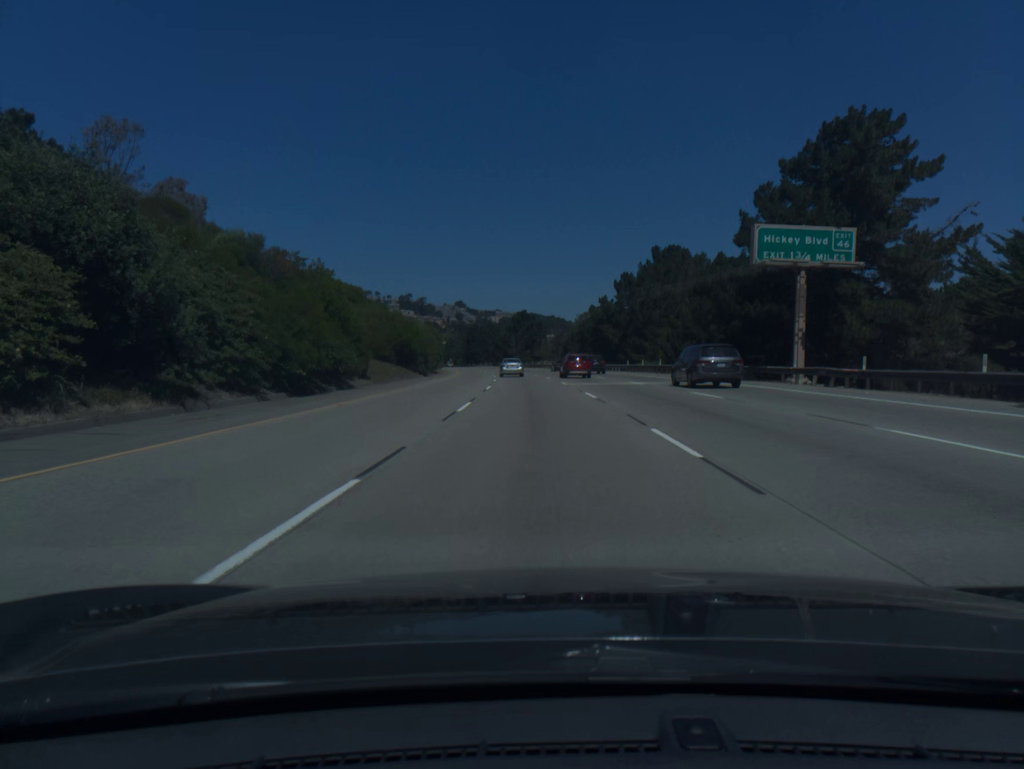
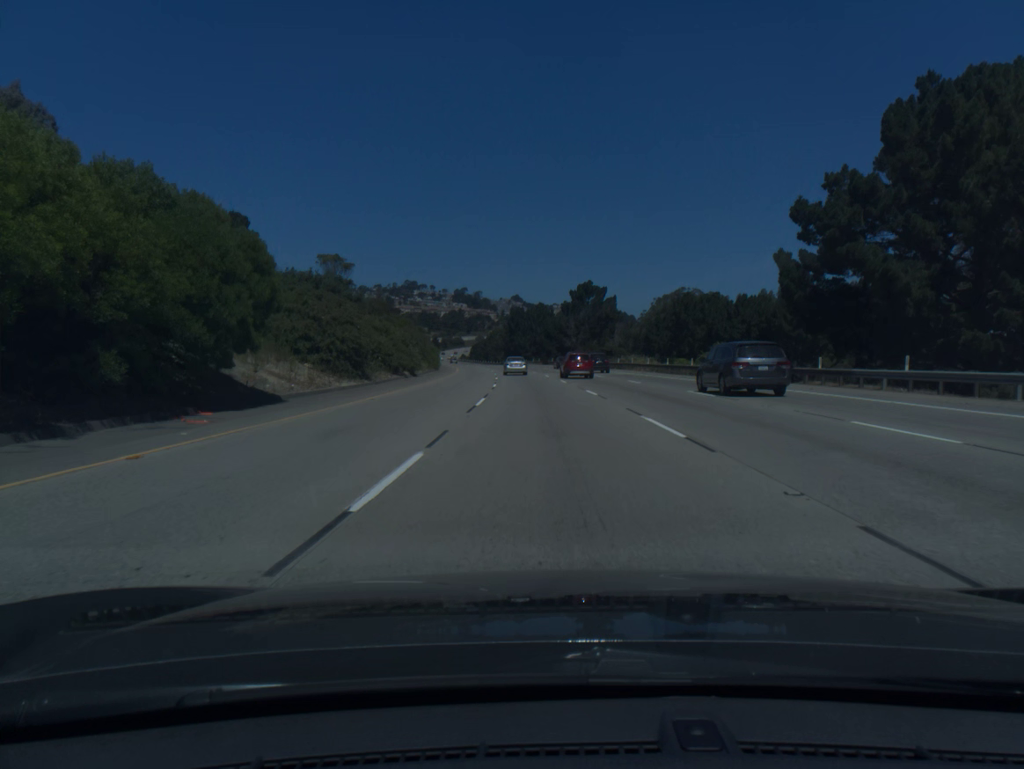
(-2.7, +70.3) m; -4°
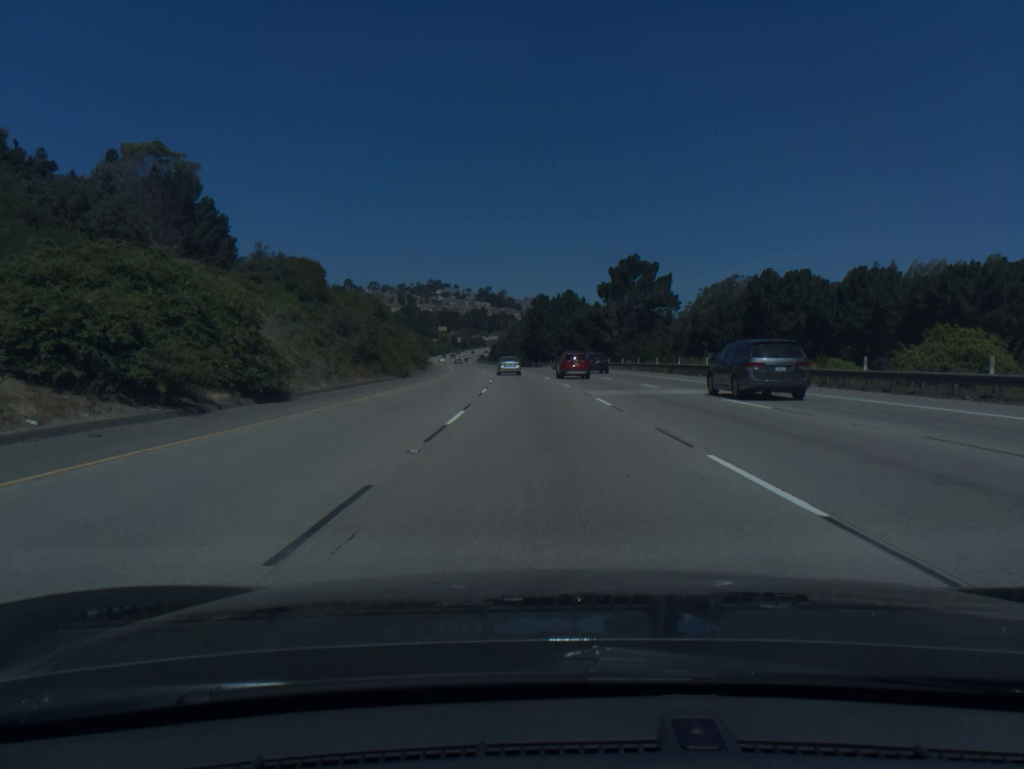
(-0.6, +35.3) m; -2°
